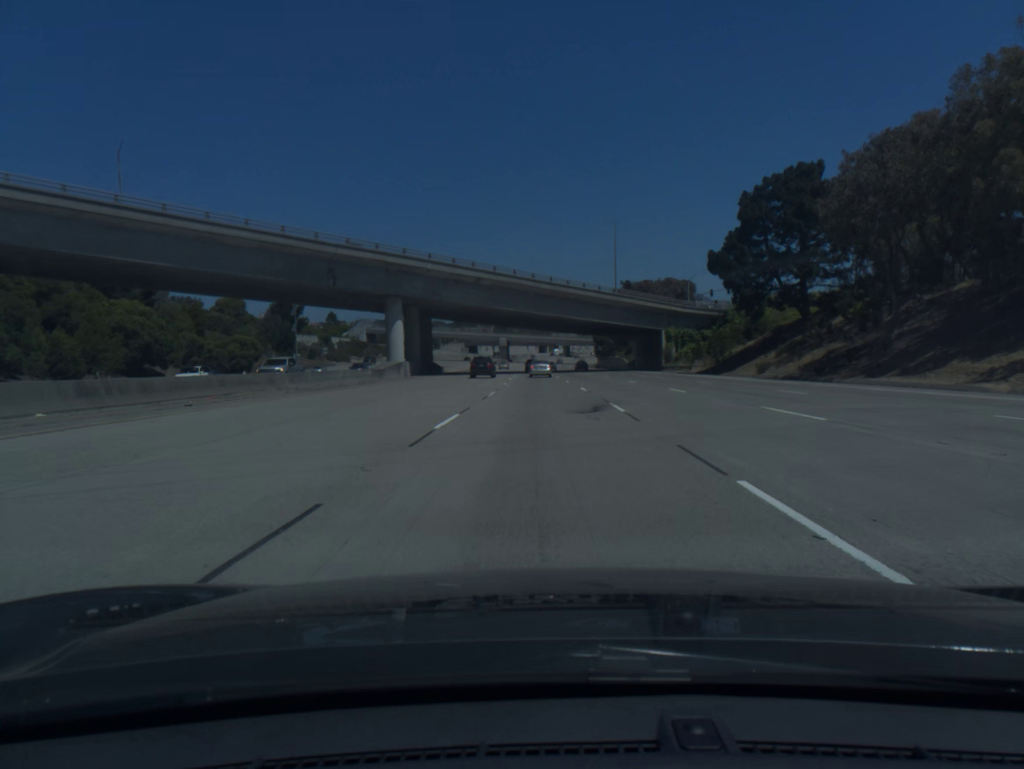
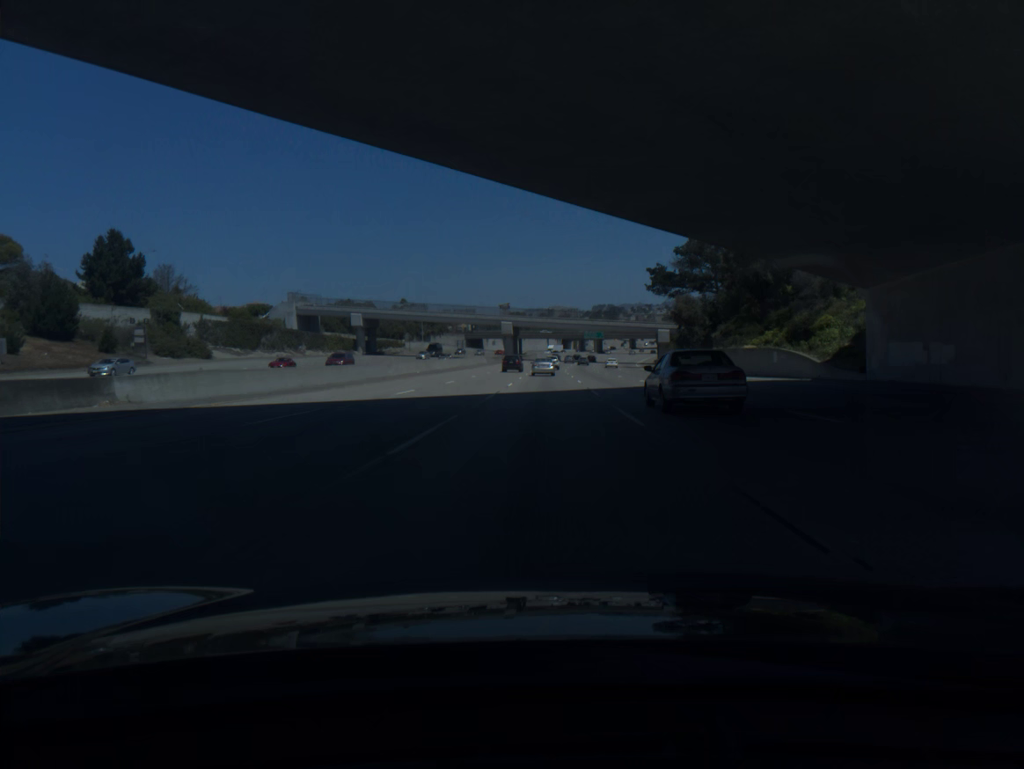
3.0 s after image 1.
(-0.9, +89.2) m; -2°
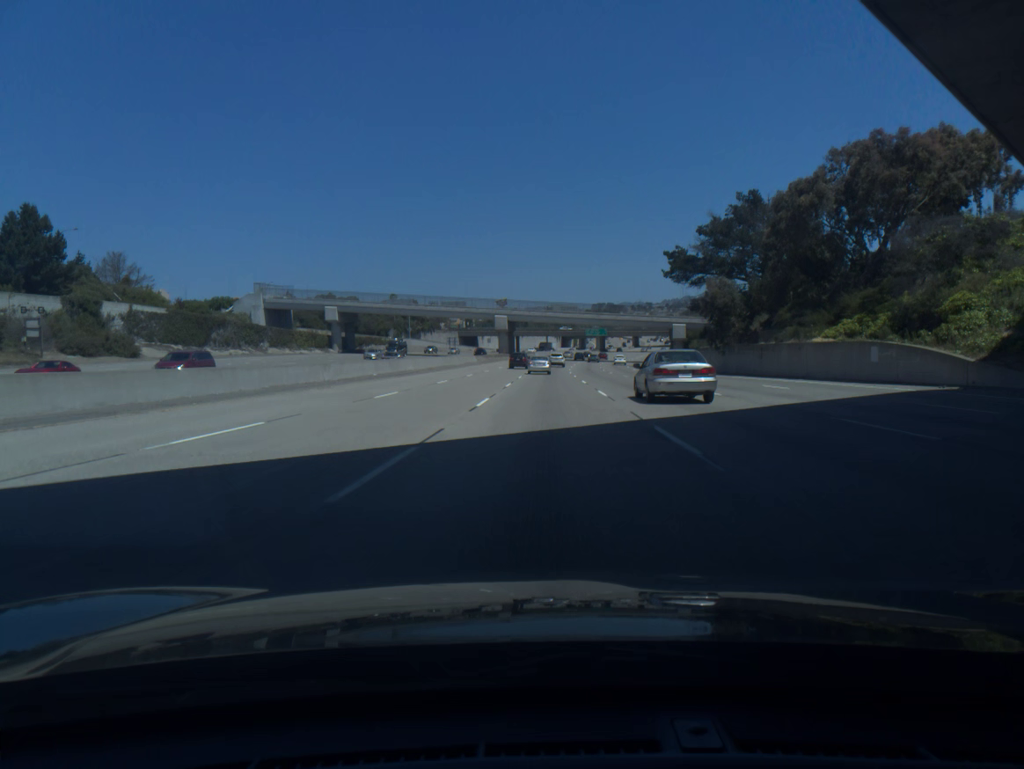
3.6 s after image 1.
(0.0, +17.8) m; 0°
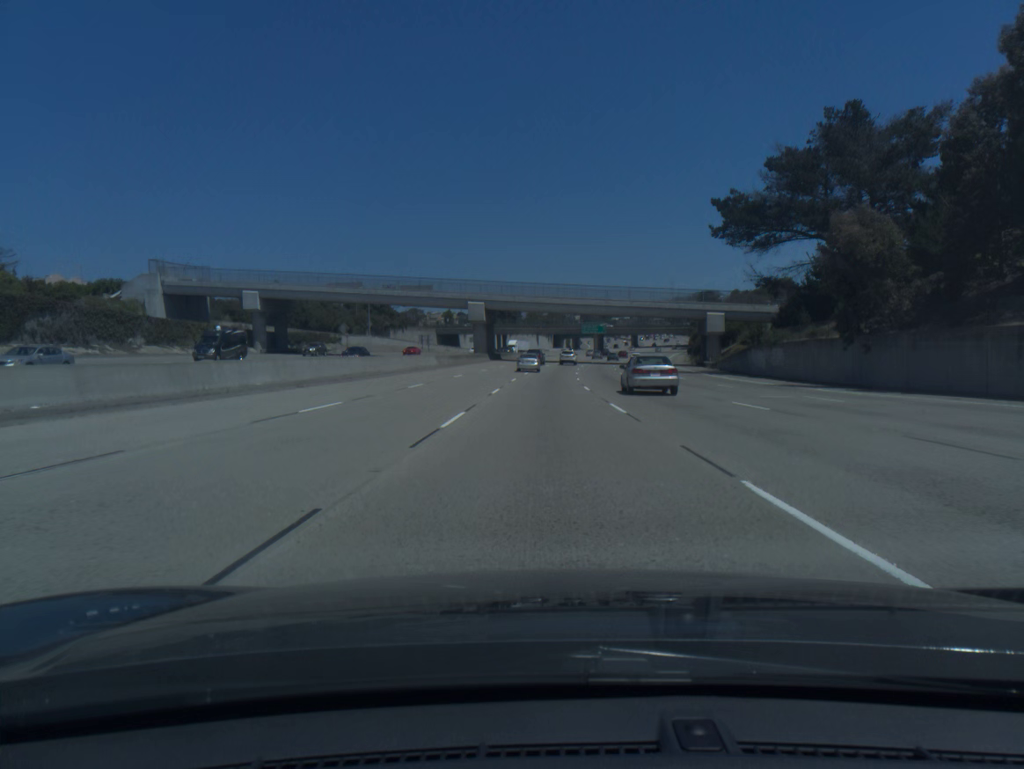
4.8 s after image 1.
(+0.2, +35.4) m; +1°
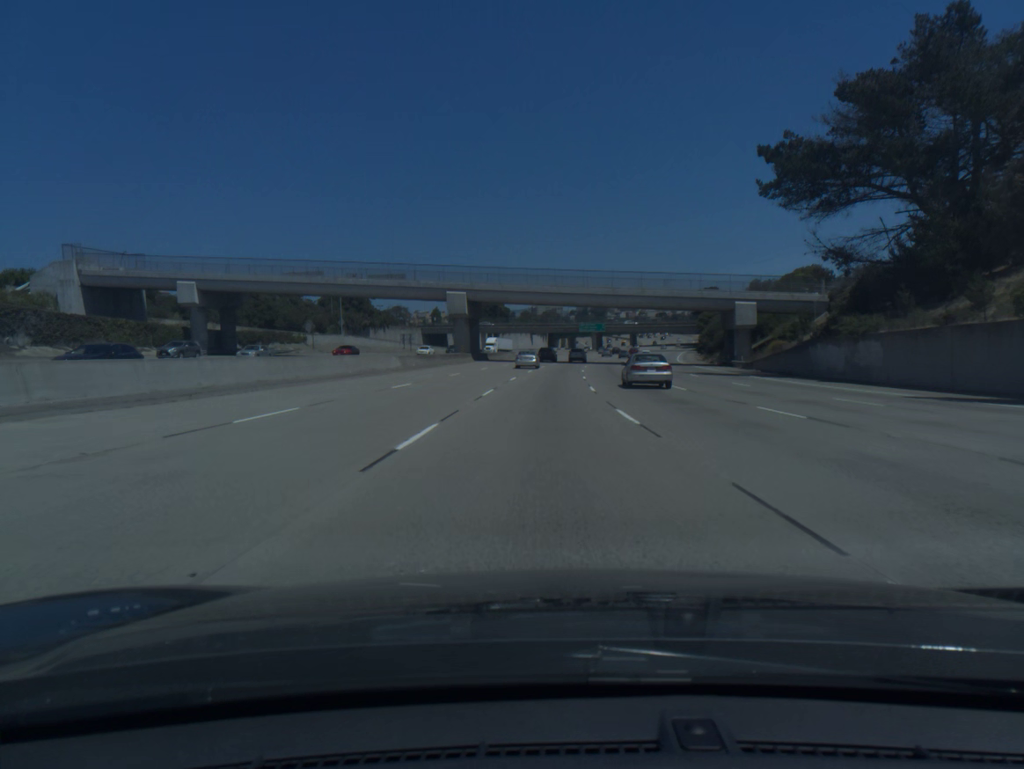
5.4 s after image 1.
(+0.1, +17.7) m; 0°
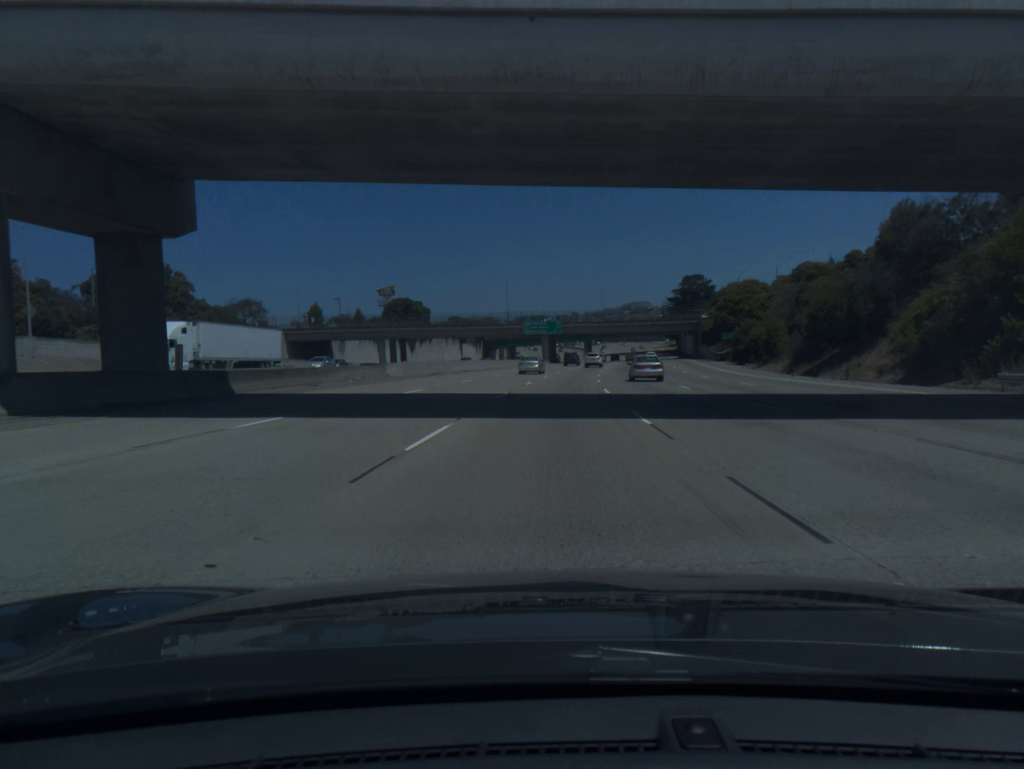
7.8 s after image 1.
(+2.1, +71.0) m; +4°
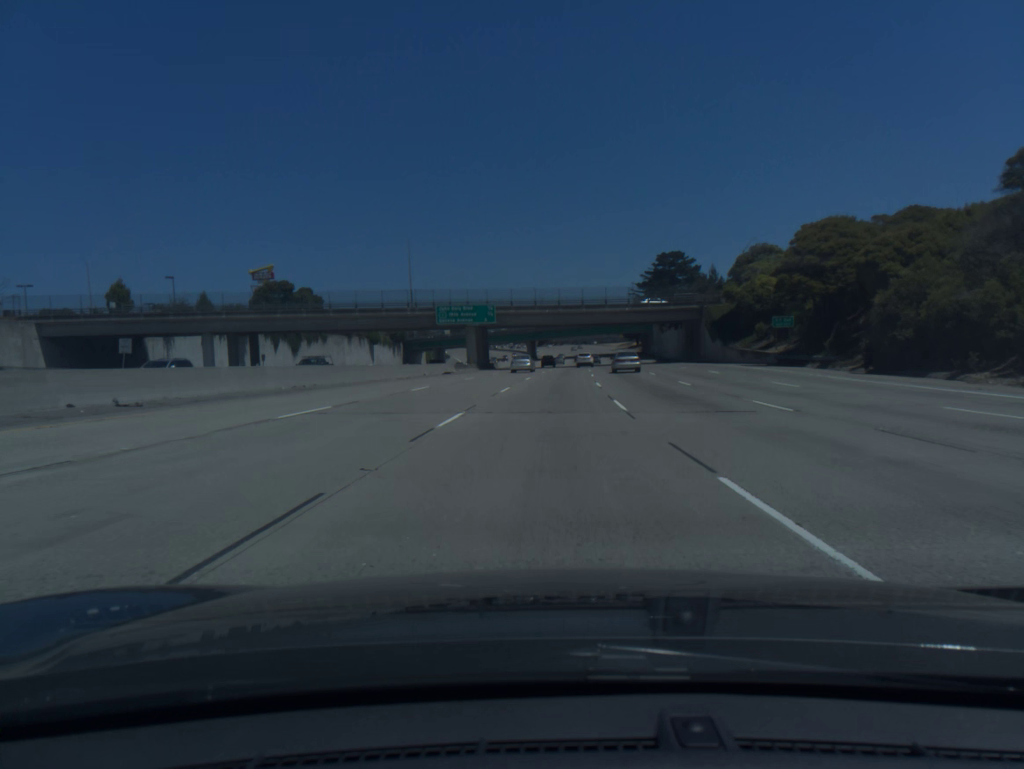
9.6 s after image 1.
(+2.1, +53.8) m; +4°
